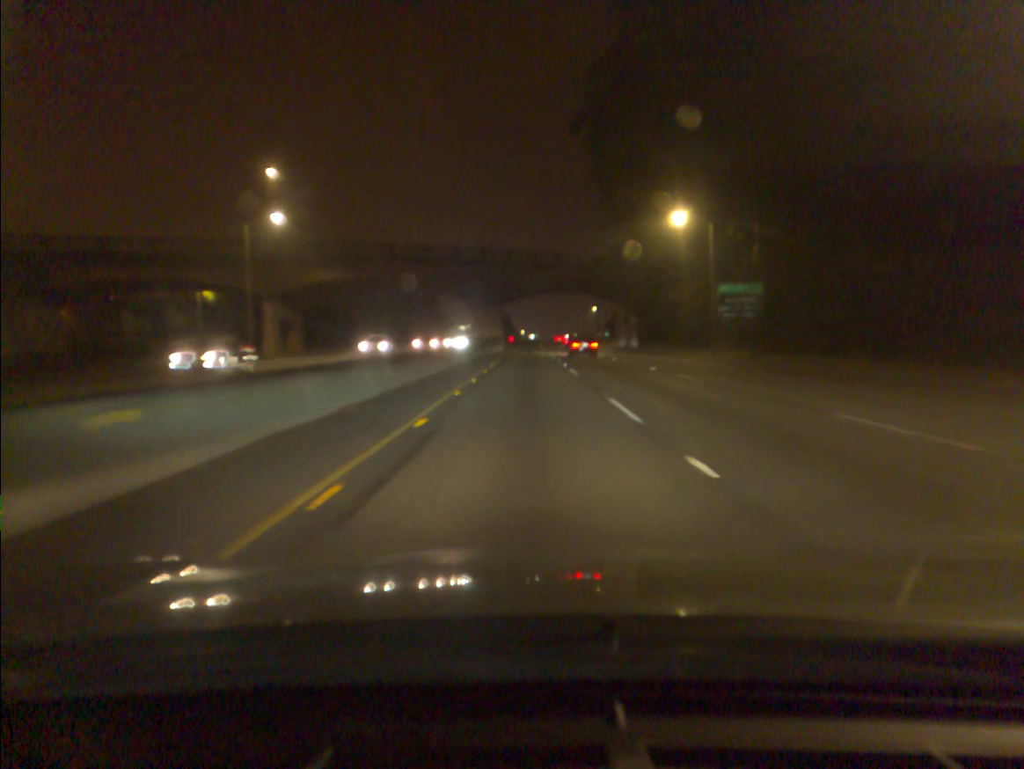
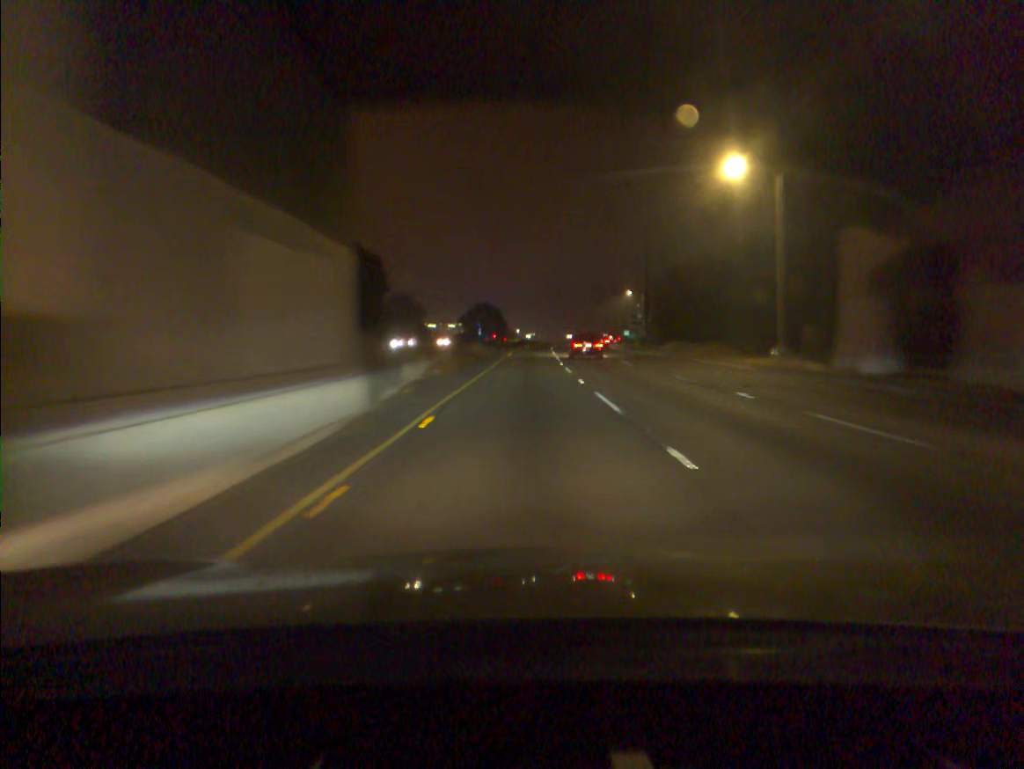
(+0.1, +72.5) m; 0°
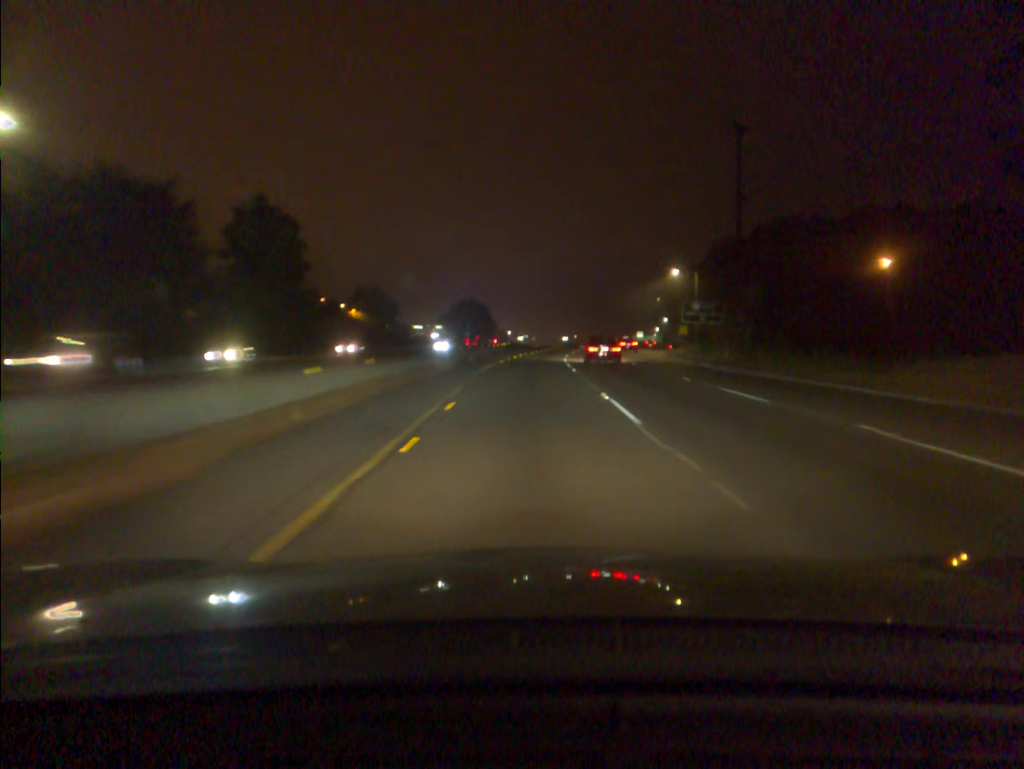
(+0.2, +45.1) m; 0°
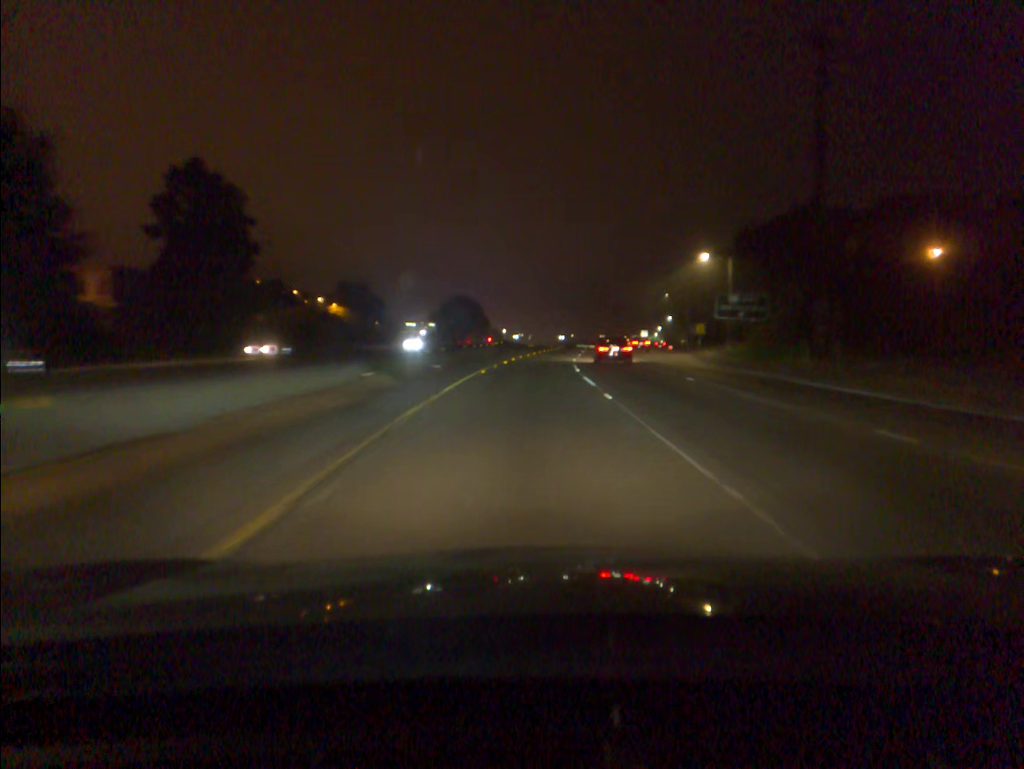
(0.0, +15.5) m; 0°
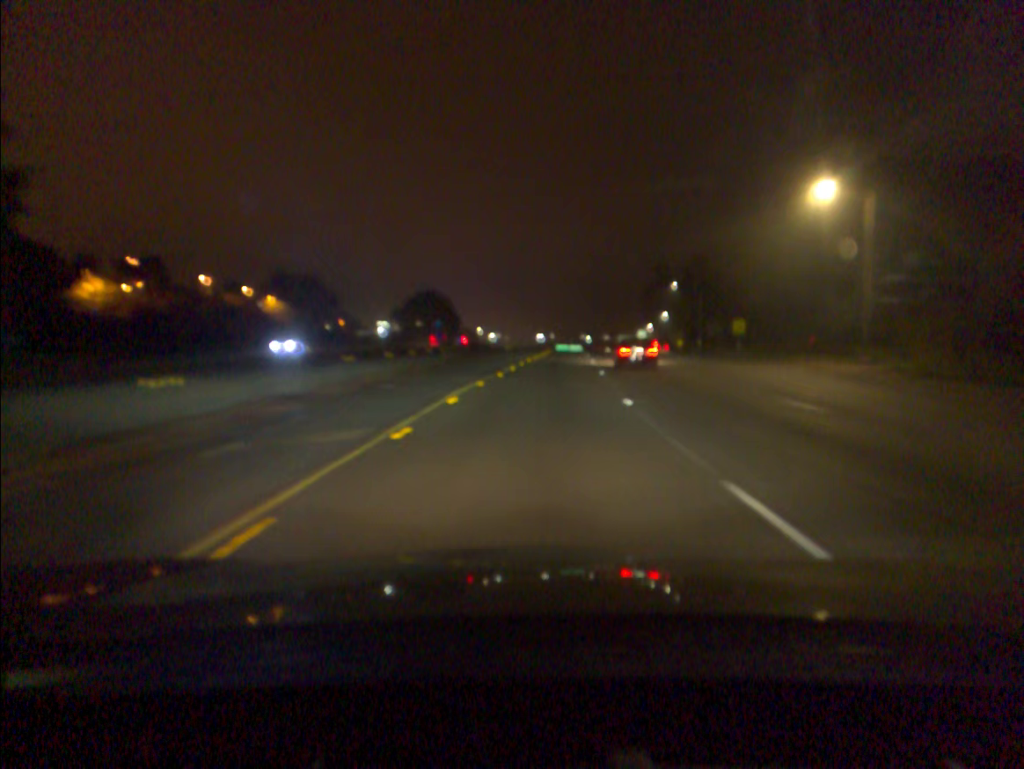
(+0.3, +31.6) m; +2°
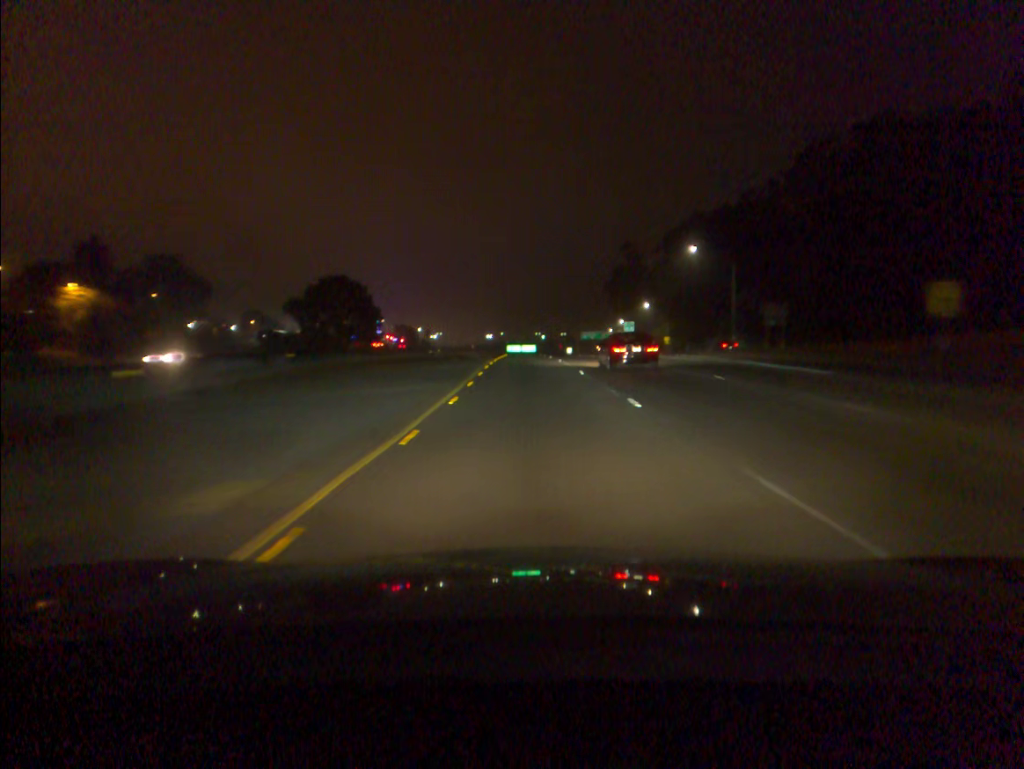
(+2.0, +48.1) m; +4°
